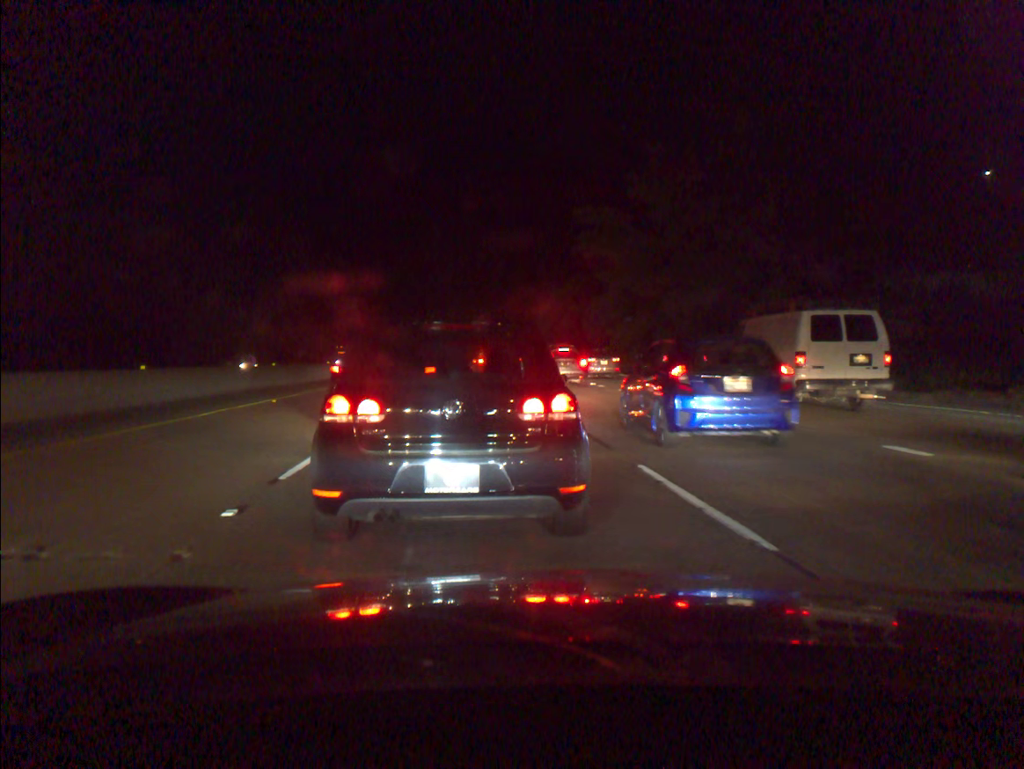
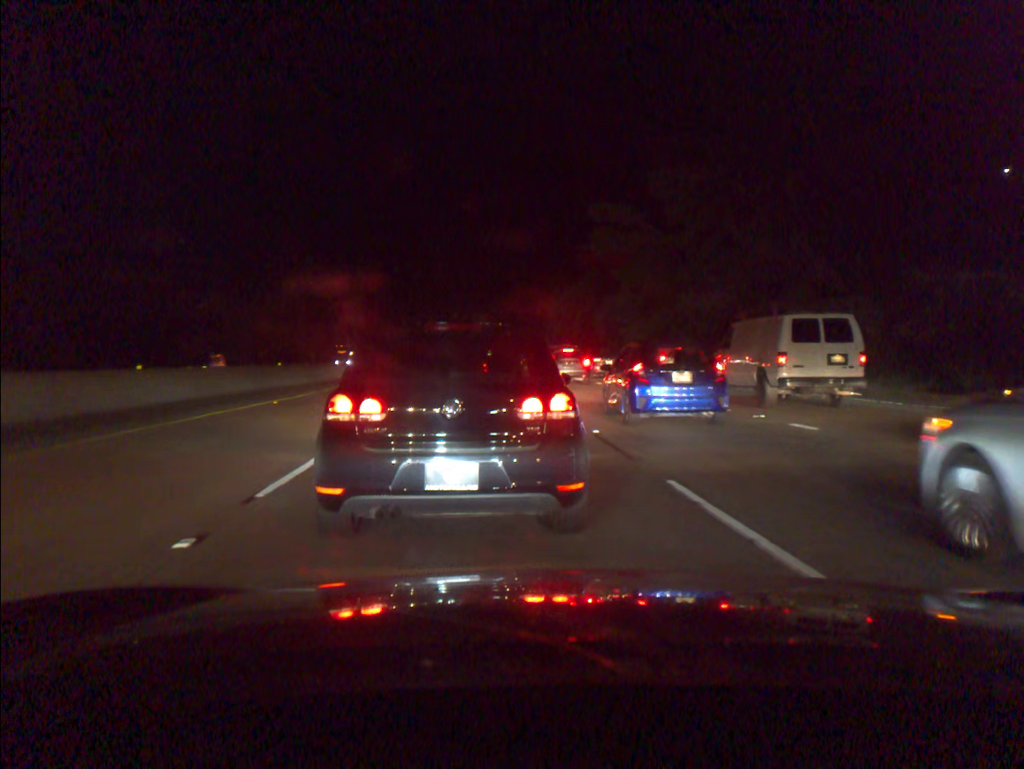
(0.0, +1.0) m; 0°
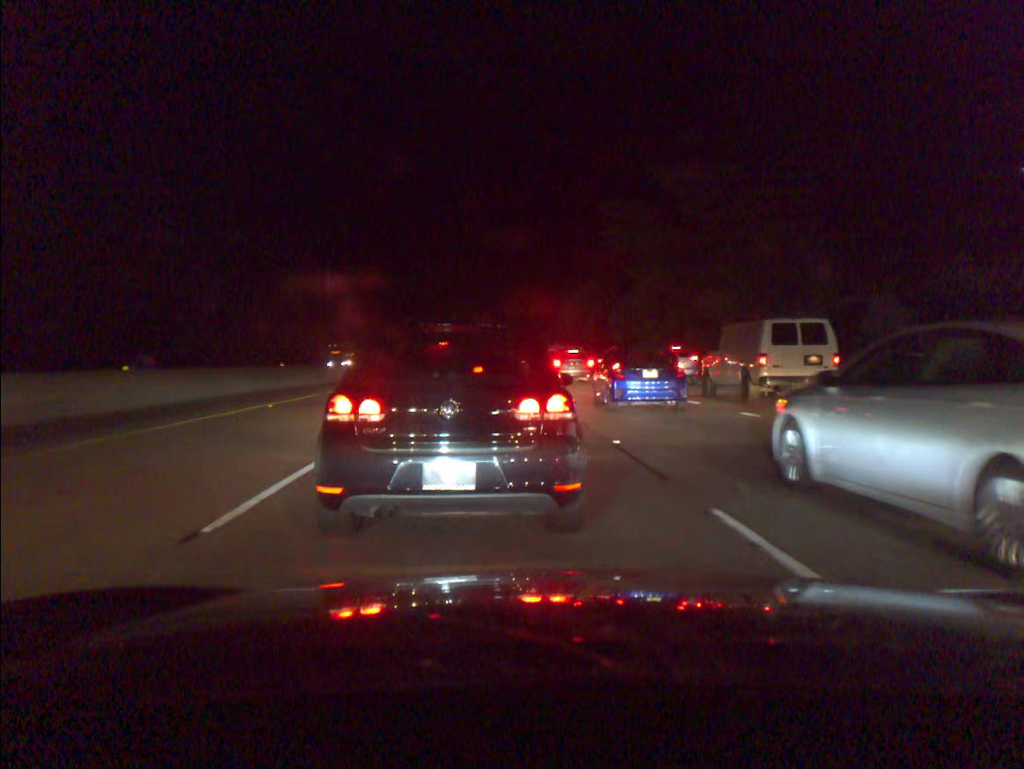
(0.0, +1.4) m; -1°
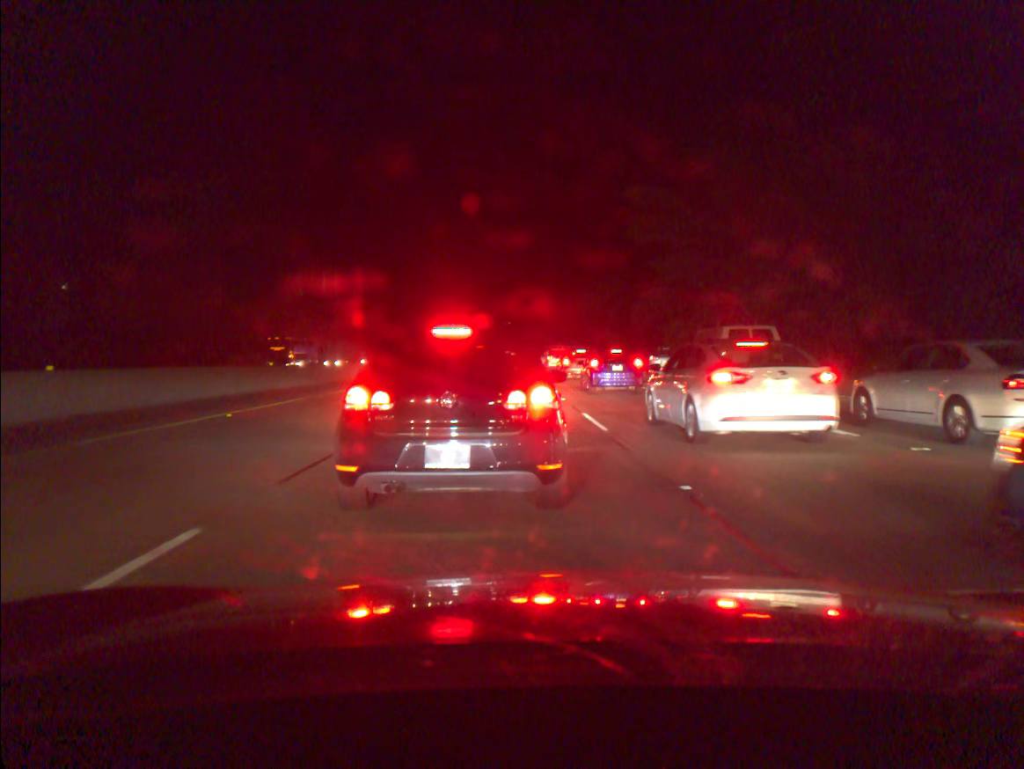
(0.0, +3.9) m; -1°
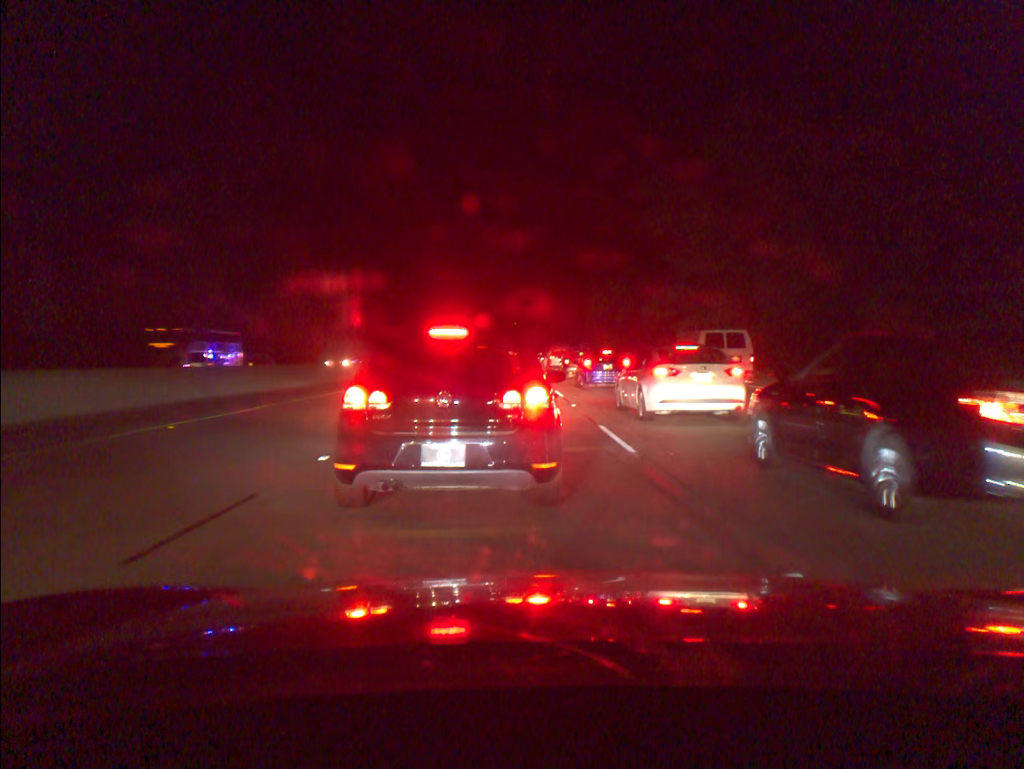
(0.0, +2.9) m; +1°
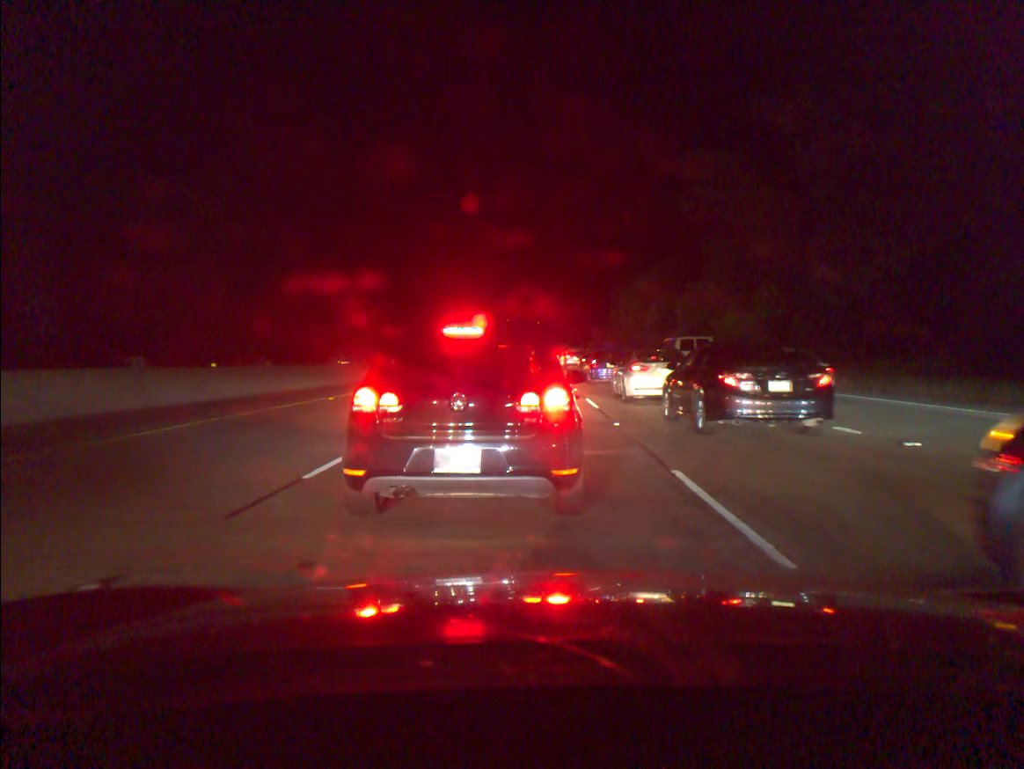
(-0.1, +5.3) m; -1°
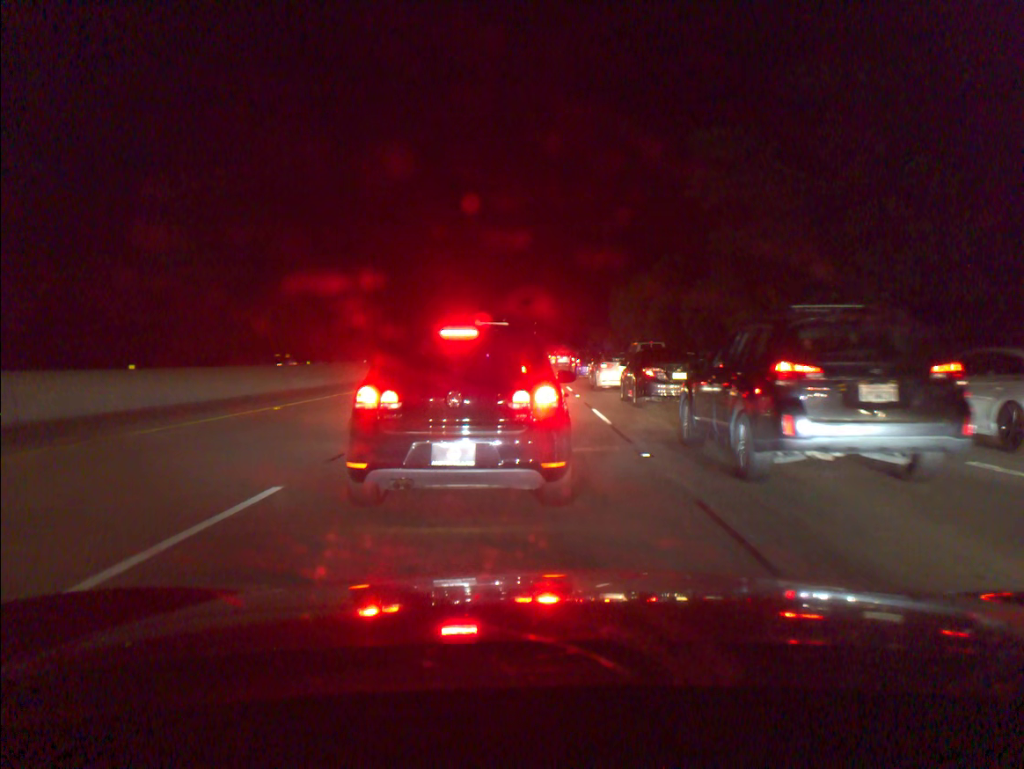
(-0.1, +4.3) m; -2°
